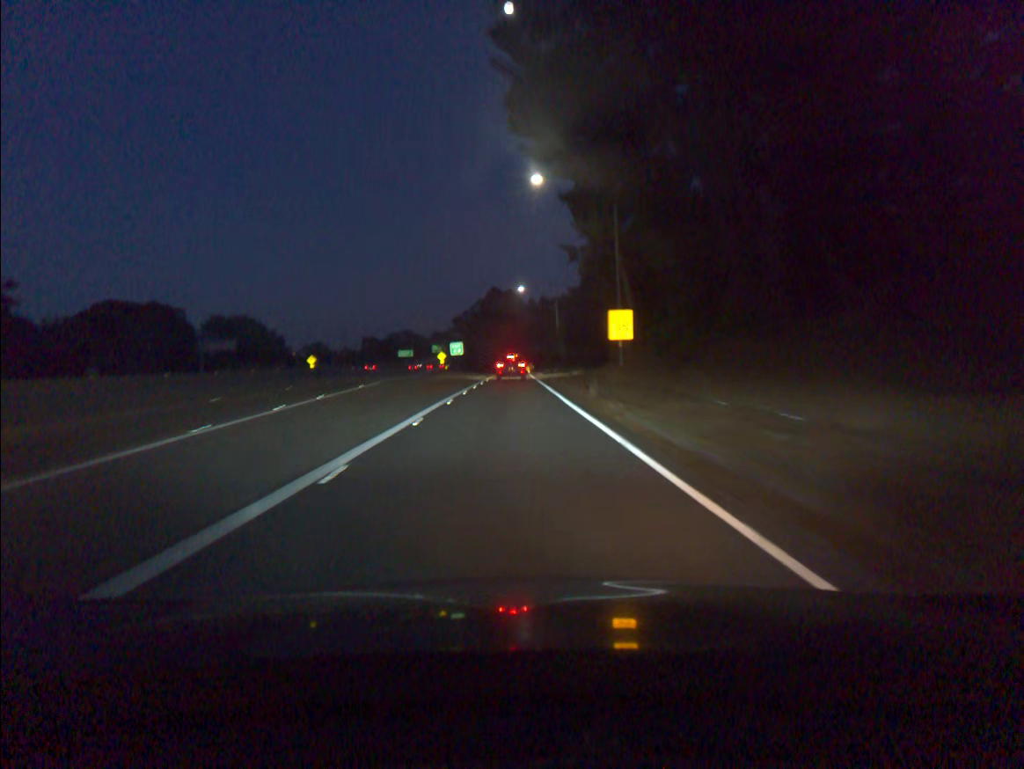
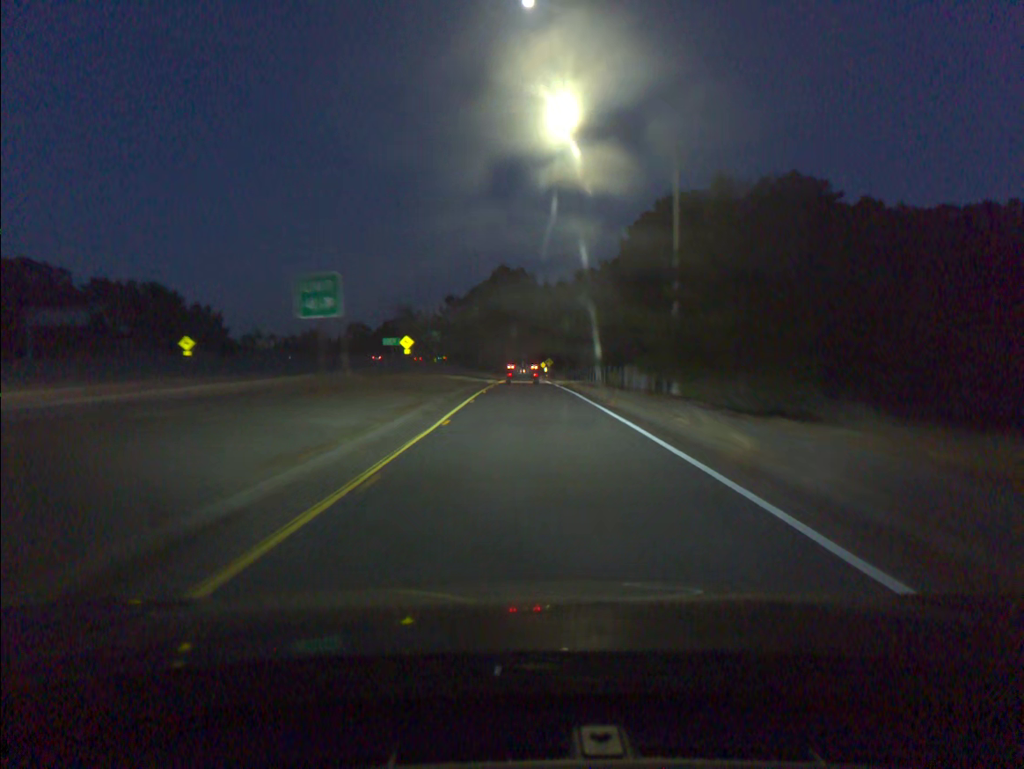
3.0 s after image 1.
(-1.0, +62.5) m; -1°
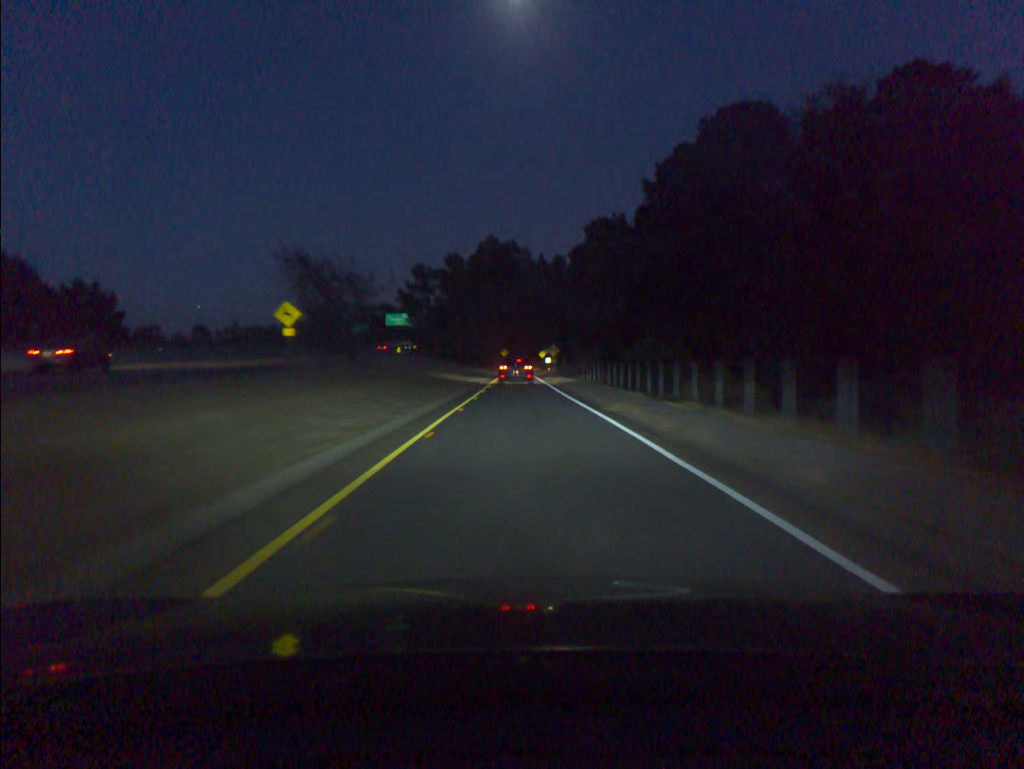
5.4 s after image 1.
(+0.4, +46.4) m; +1°
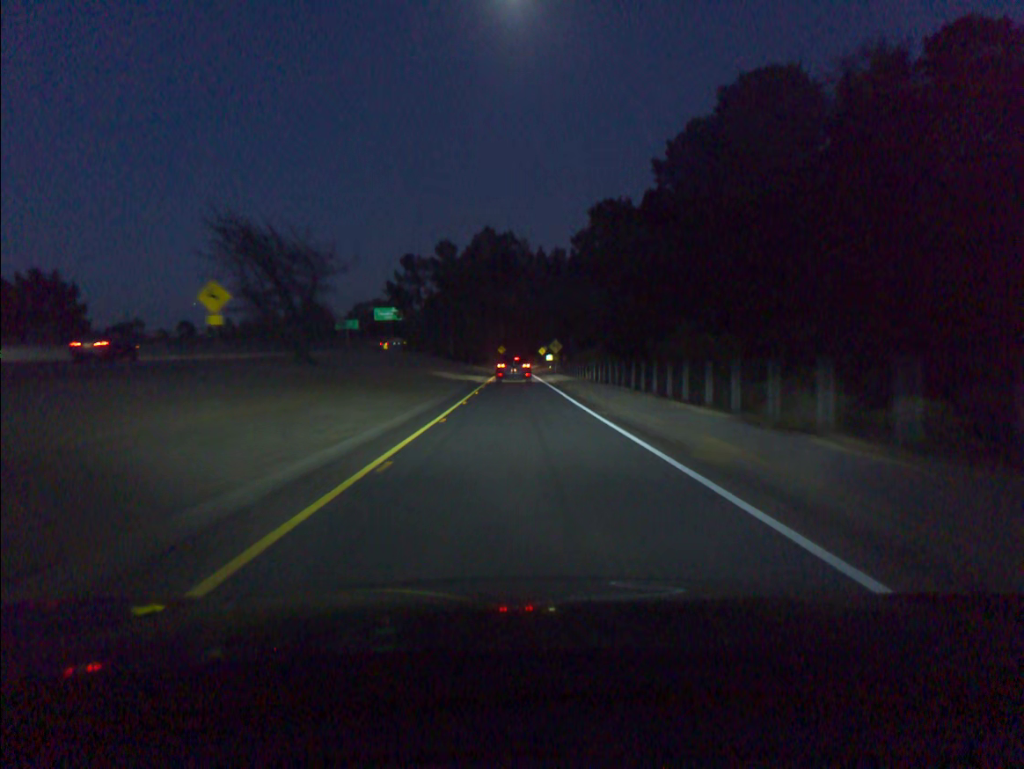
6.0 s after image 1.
(0.0, +11.4) m; 0°
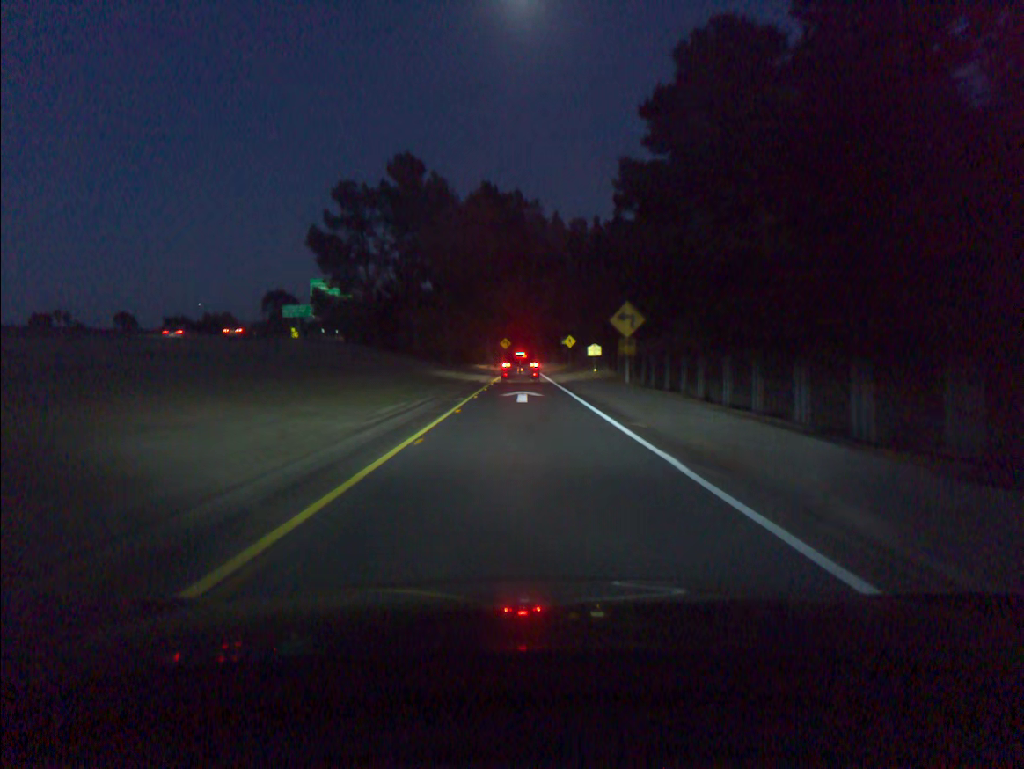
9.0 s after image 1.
(-0.1, +56.4) m; 0°
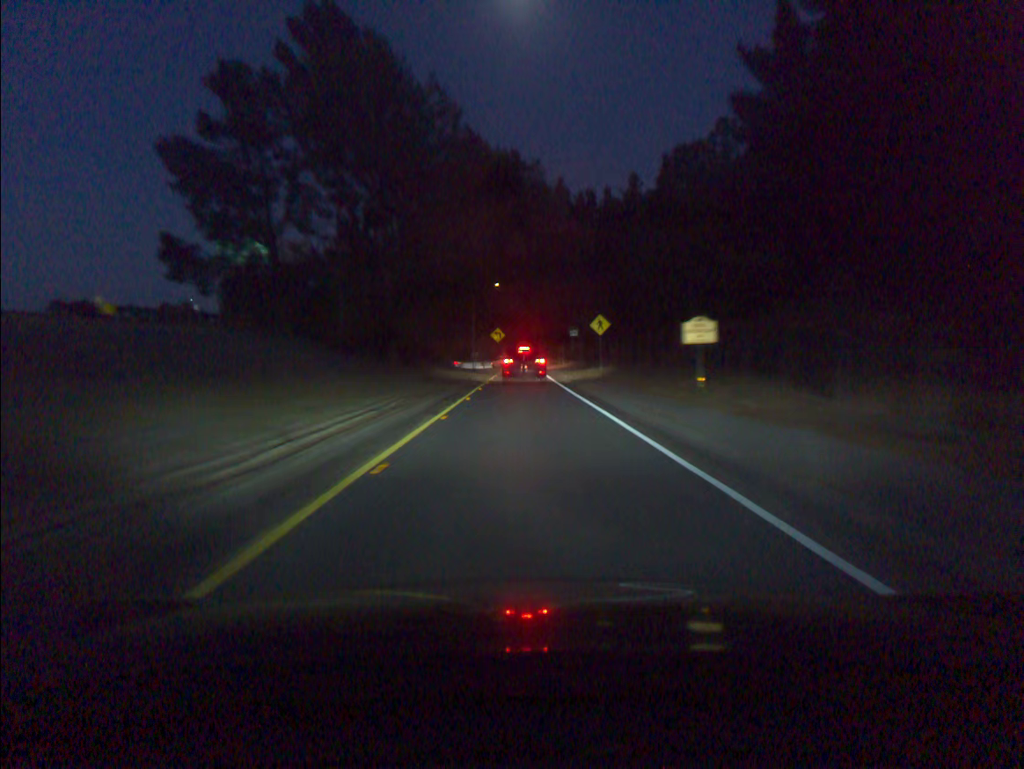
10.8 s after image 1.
(0.0, +32.8) m; 0°
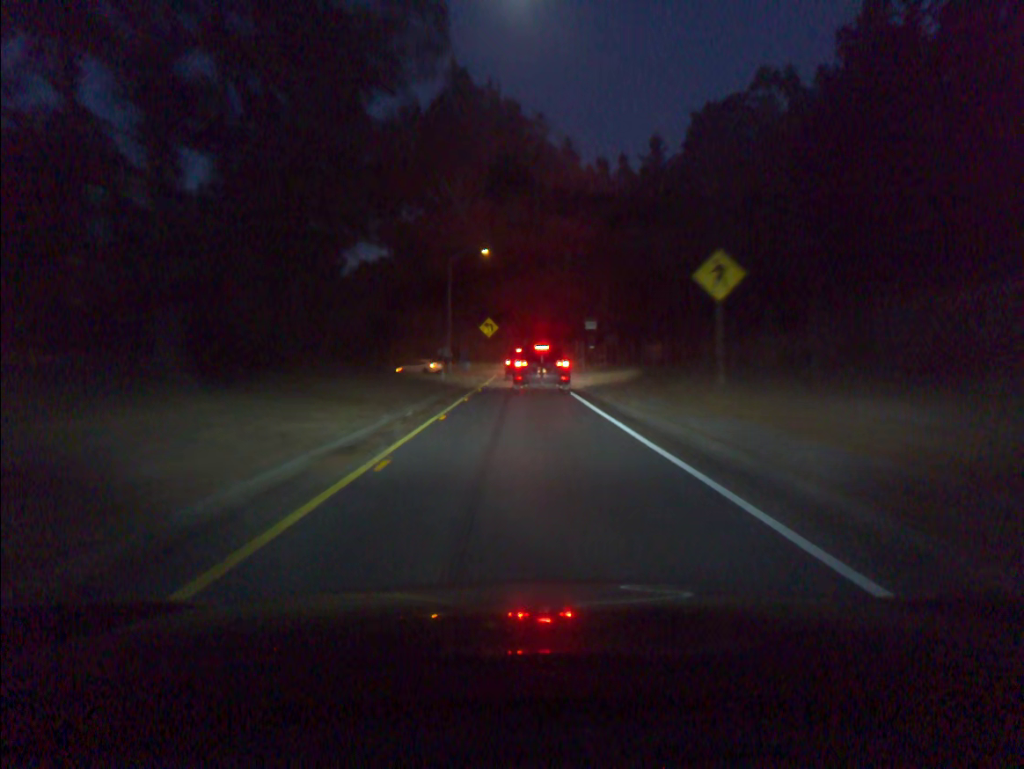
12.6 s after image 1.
(0.0, +29.2) m; 0°
